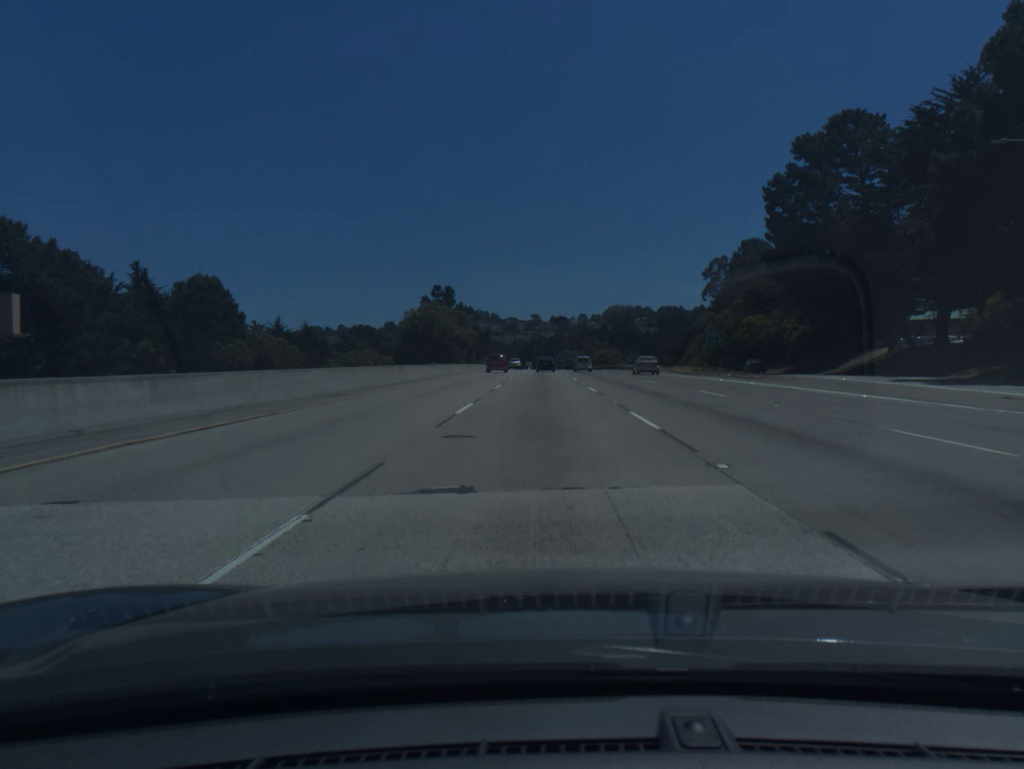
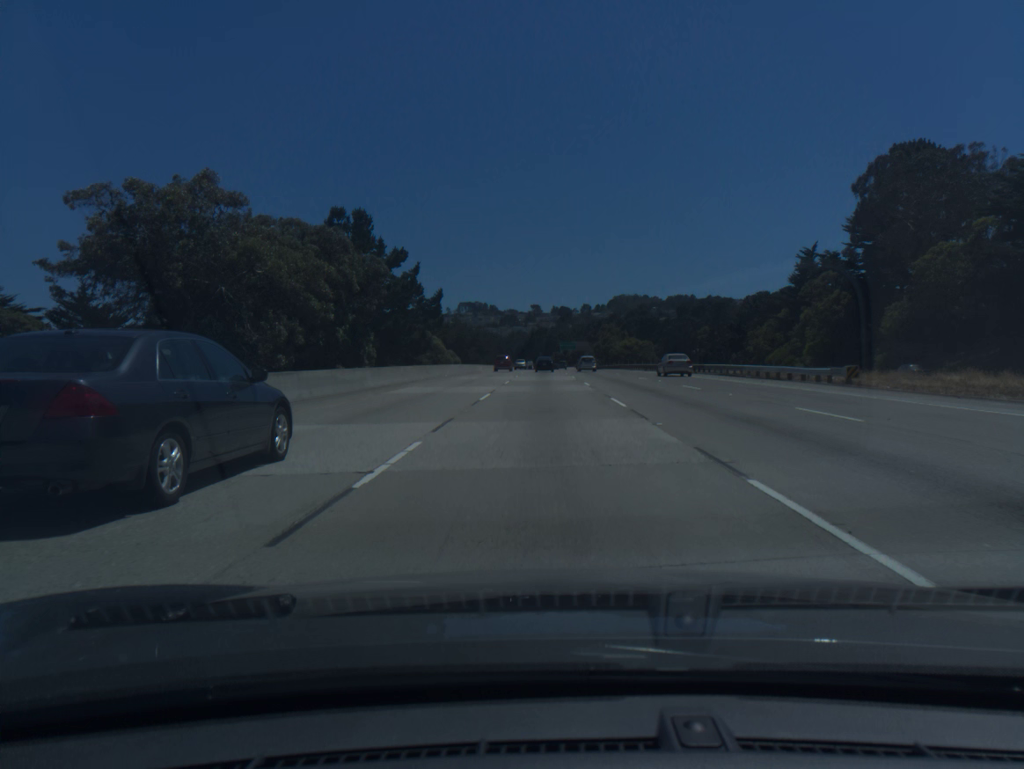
(-0.1, +68.1) m; 0°
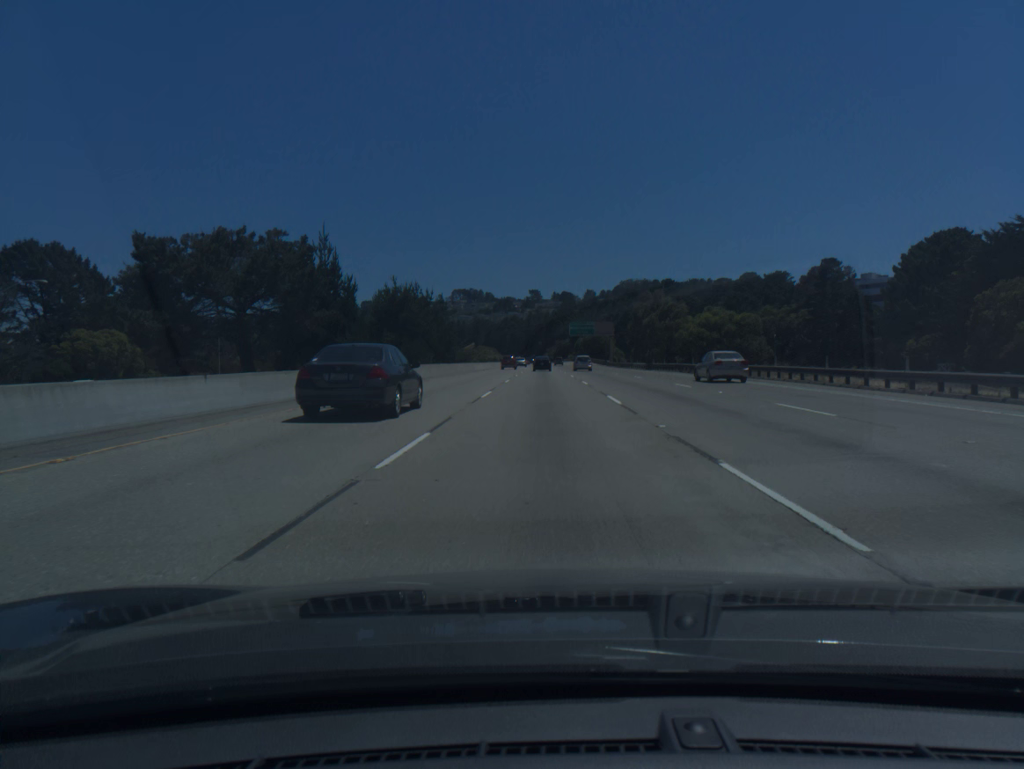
(+0.1, +86.6) m; 0°
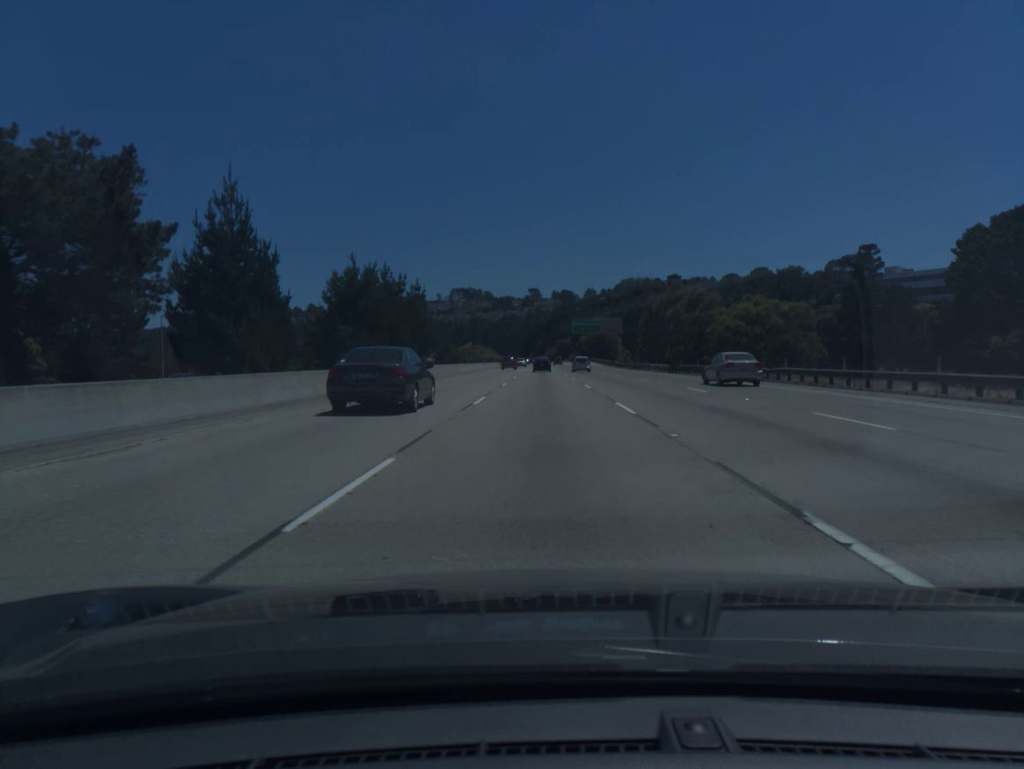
(0.0, +17.5) m; 0°
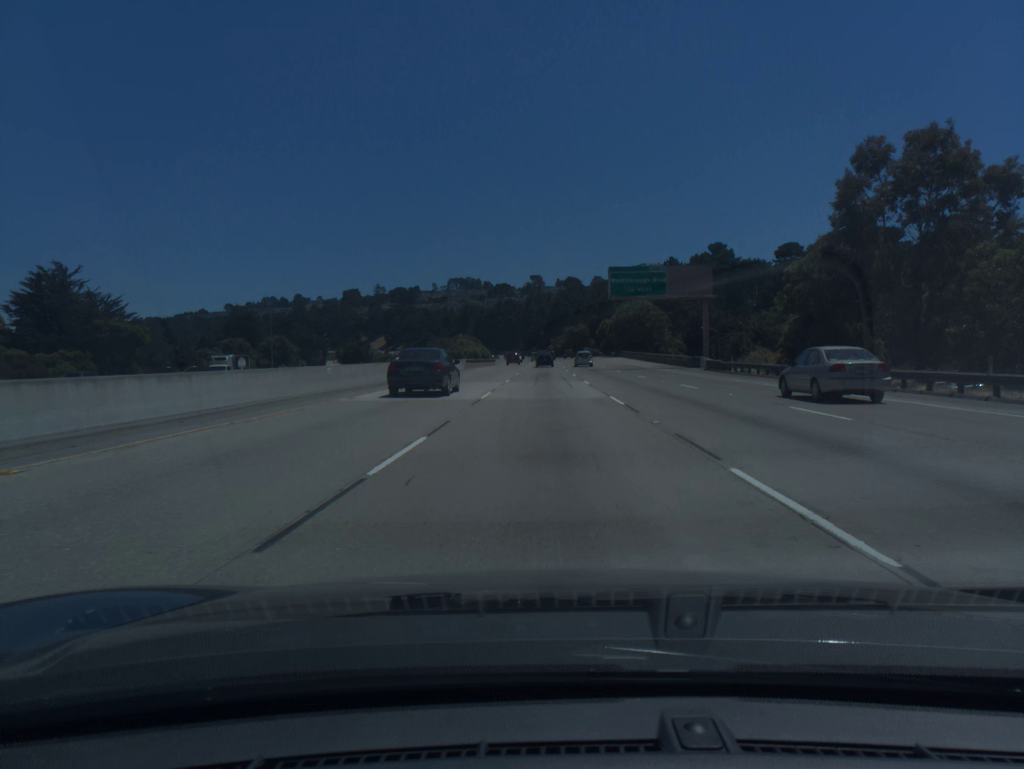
(0.0, +71.0) m; 0°
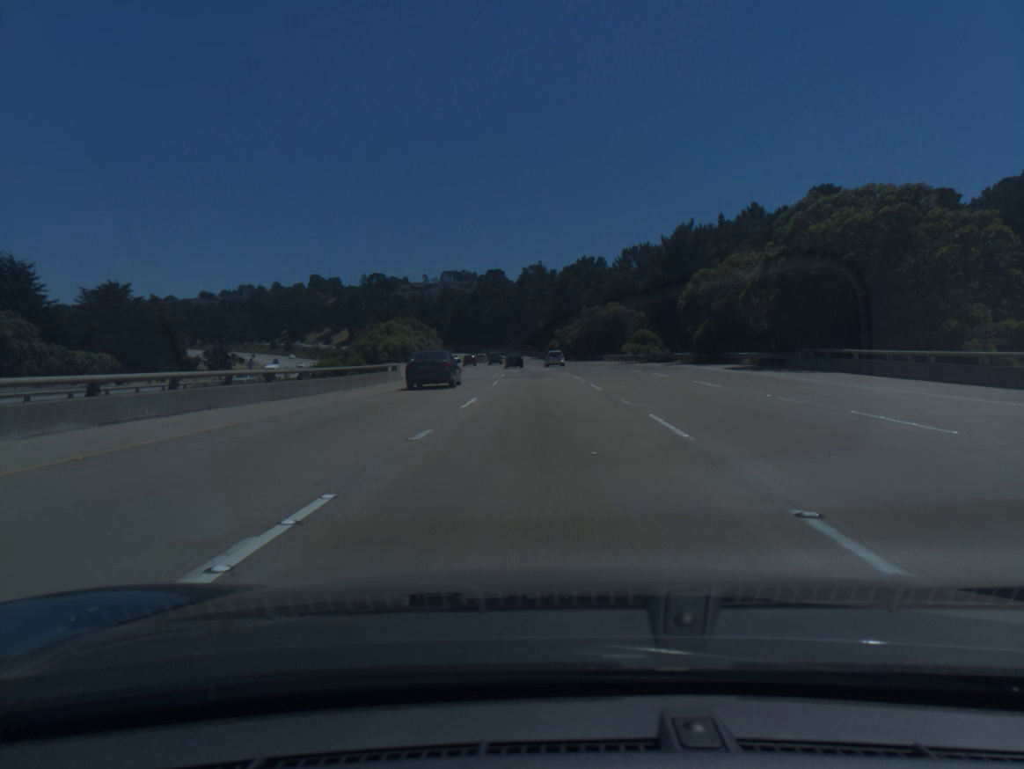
(+0.1, +90.8) m; 0°
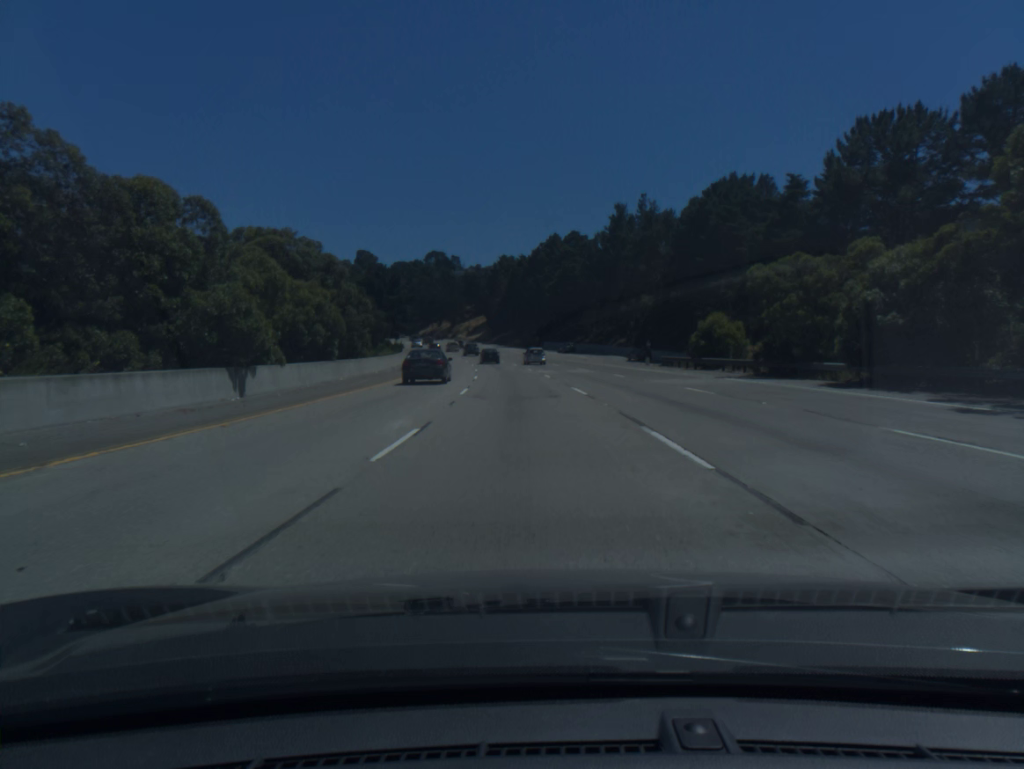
(-3.2, +93.5) m; -5°
